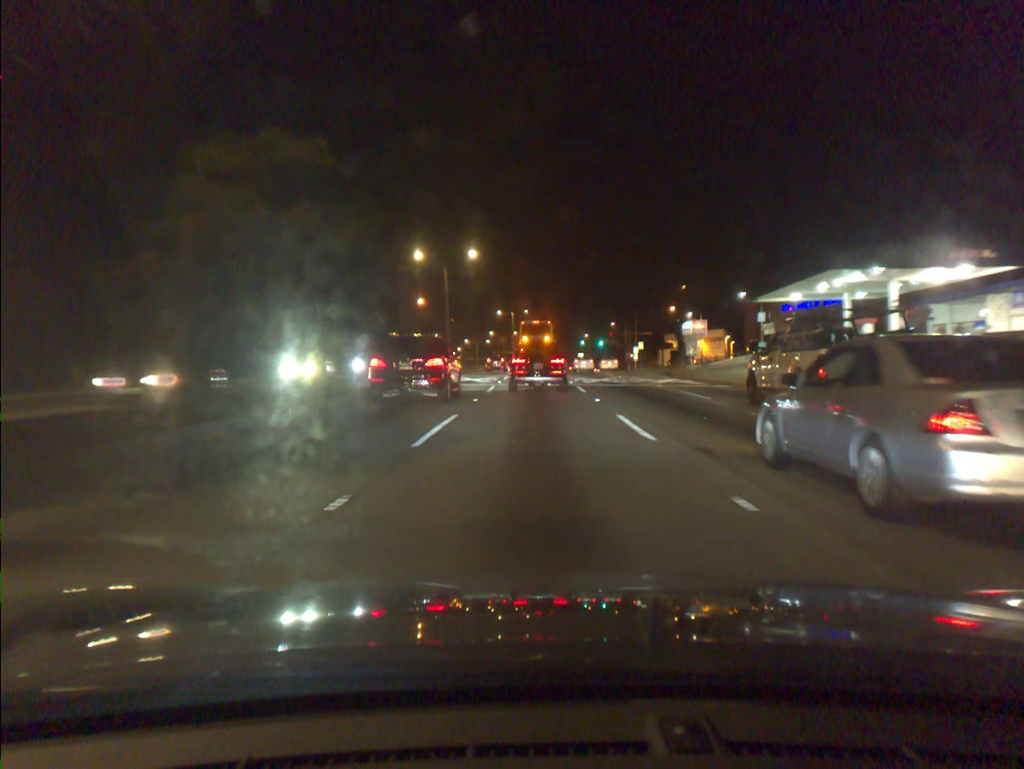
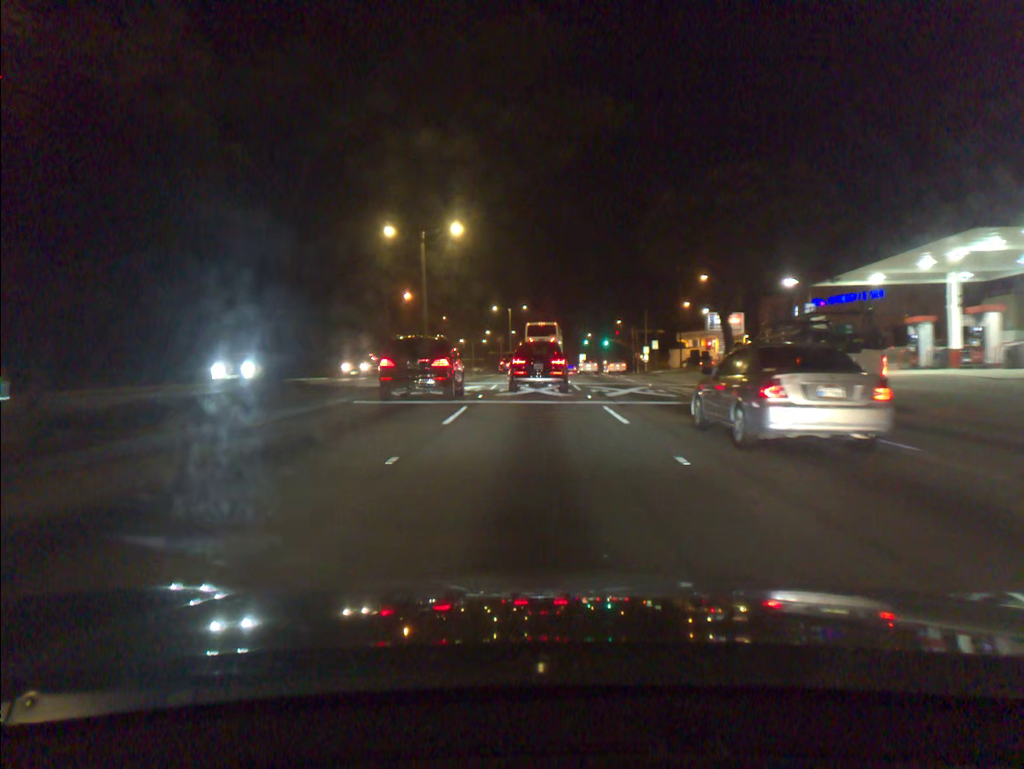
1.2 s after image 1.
(0.0, +12.2) m; 0°
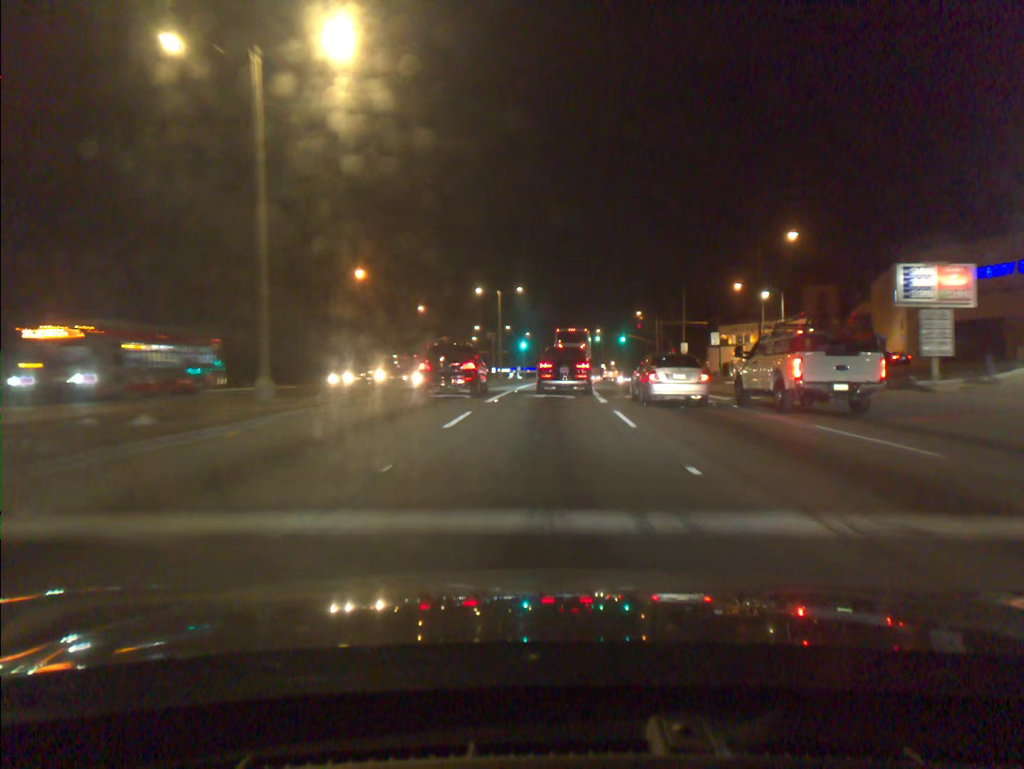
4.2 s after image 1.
(+0.1, +29.7) m; +1°
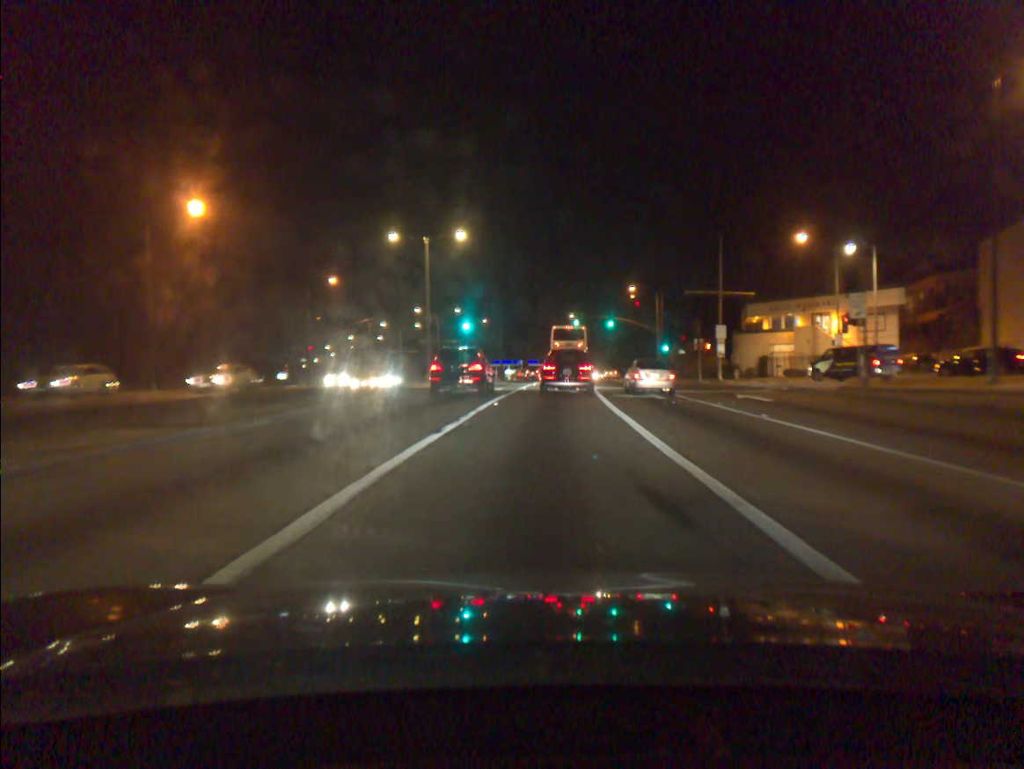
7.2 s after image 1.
(+0.6, +31.4) m; +3°
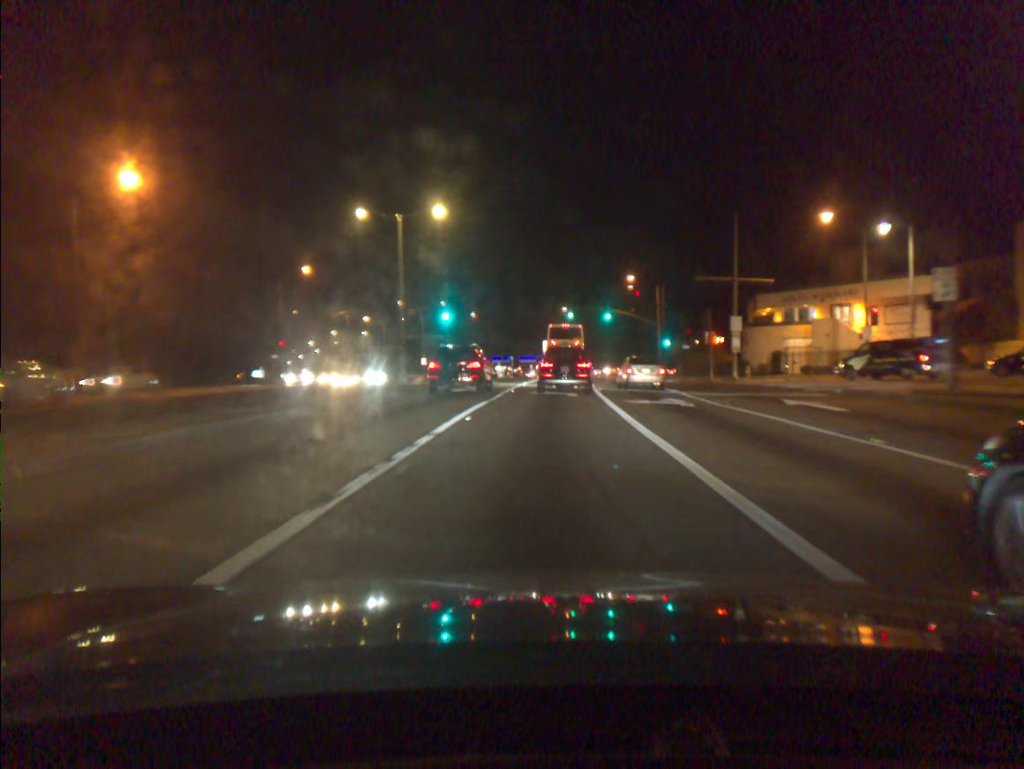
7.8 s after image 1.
(0.0, +6.5) m; +1°
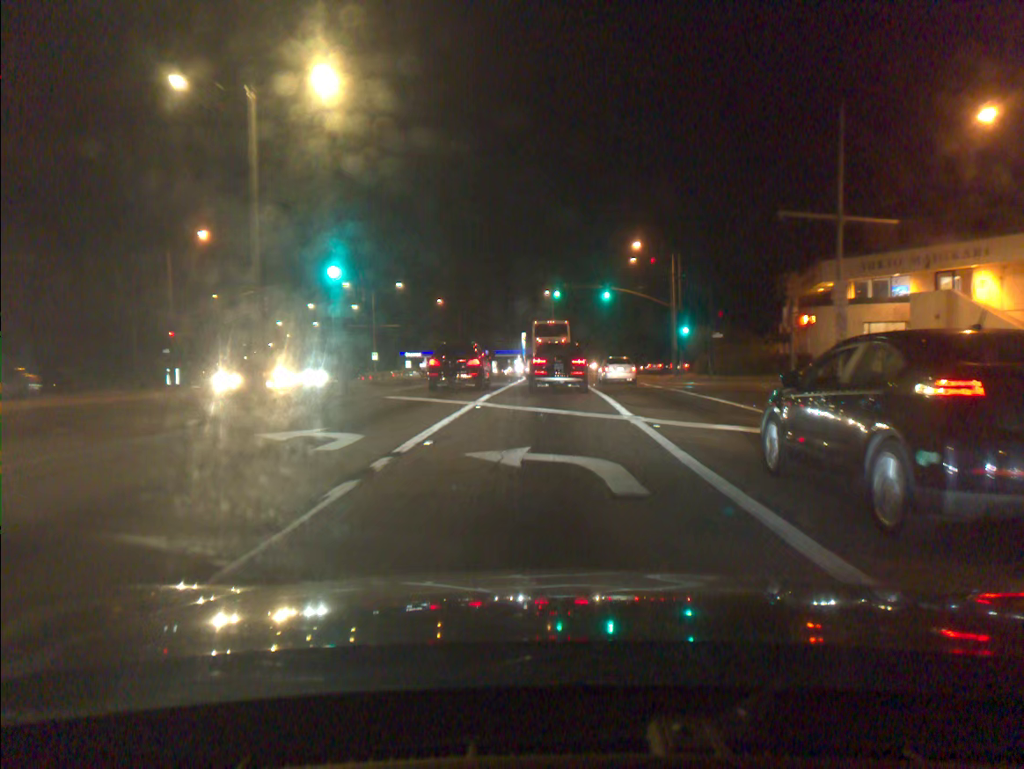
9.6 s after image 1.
(+0.3, +19.3) m; +2°
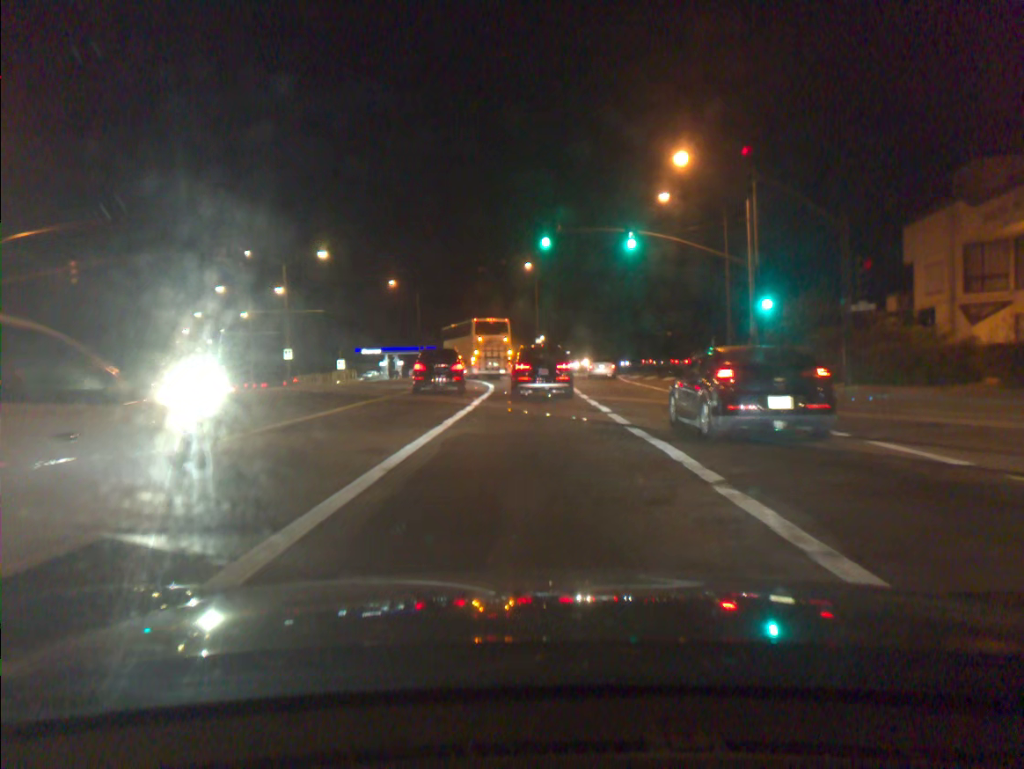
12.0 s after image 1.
(+0.4, +24.9) m; +2°
